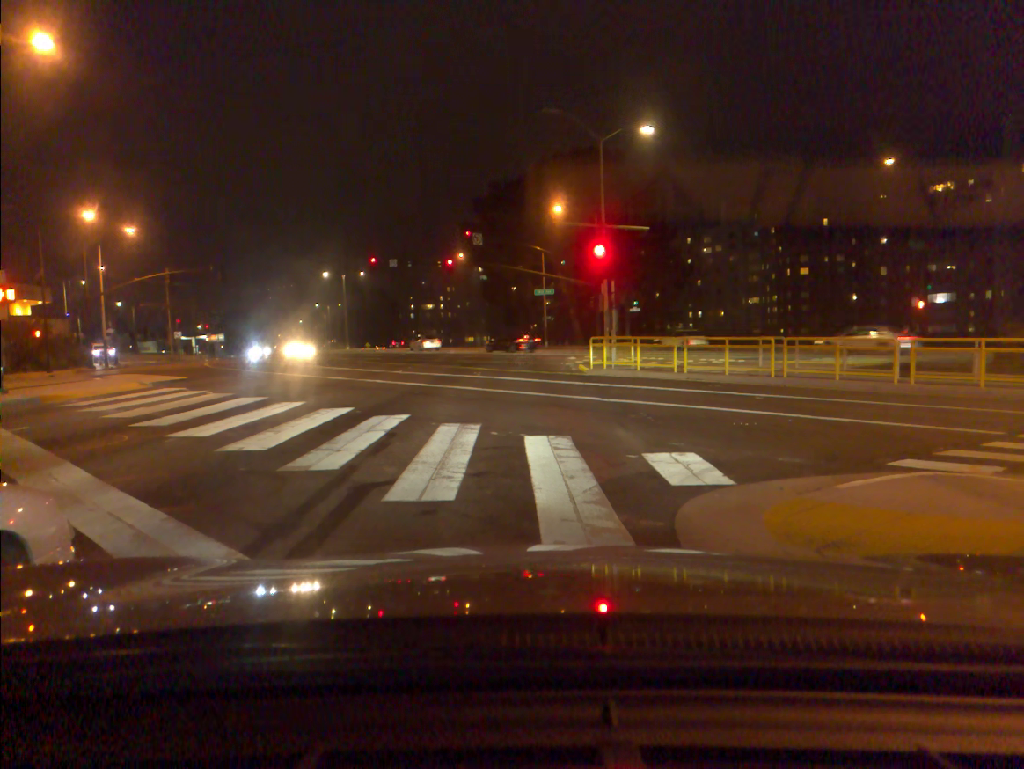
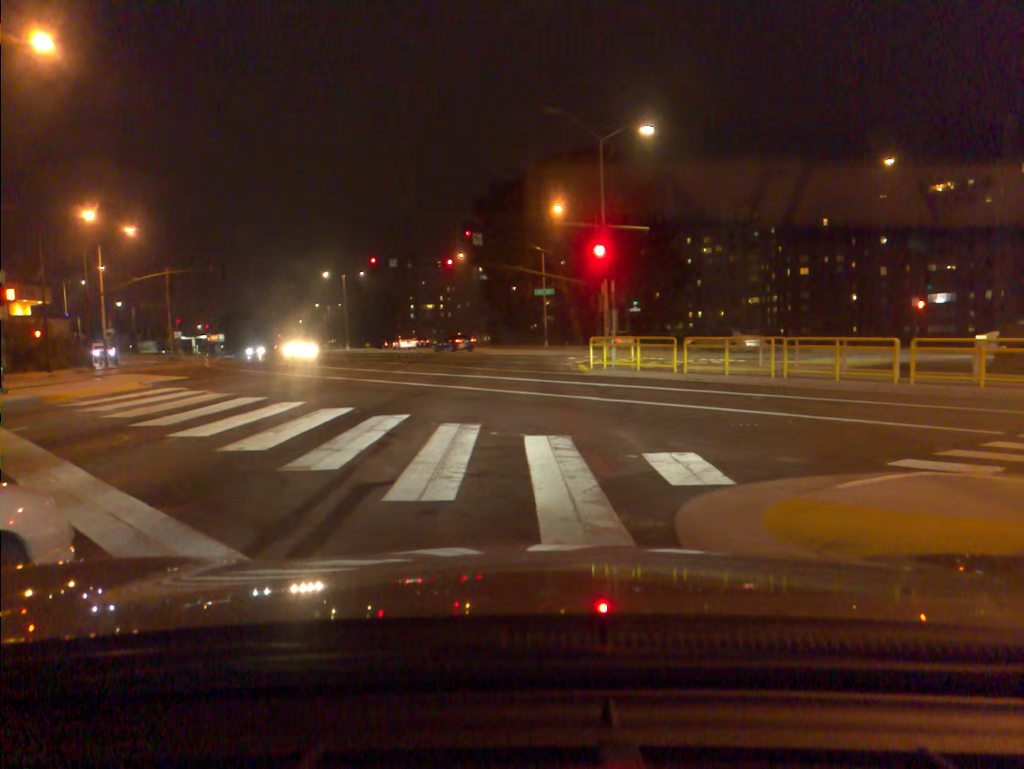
(0.0, 0.0) m; 0°
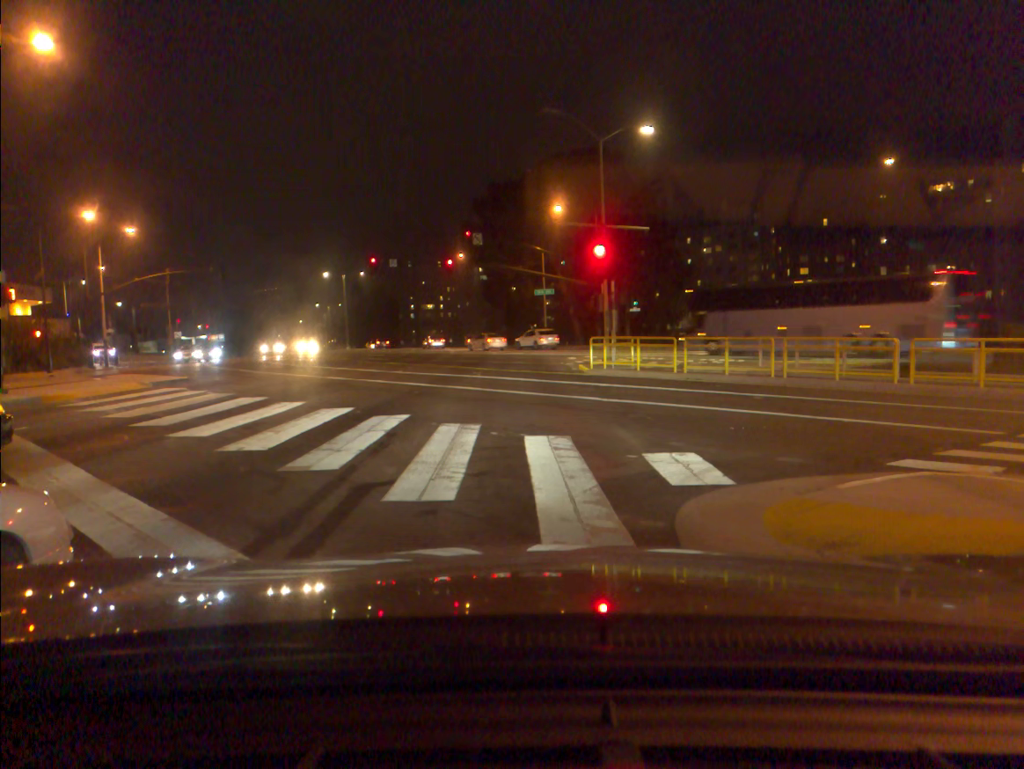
(0.0, 0.0) m; 0°
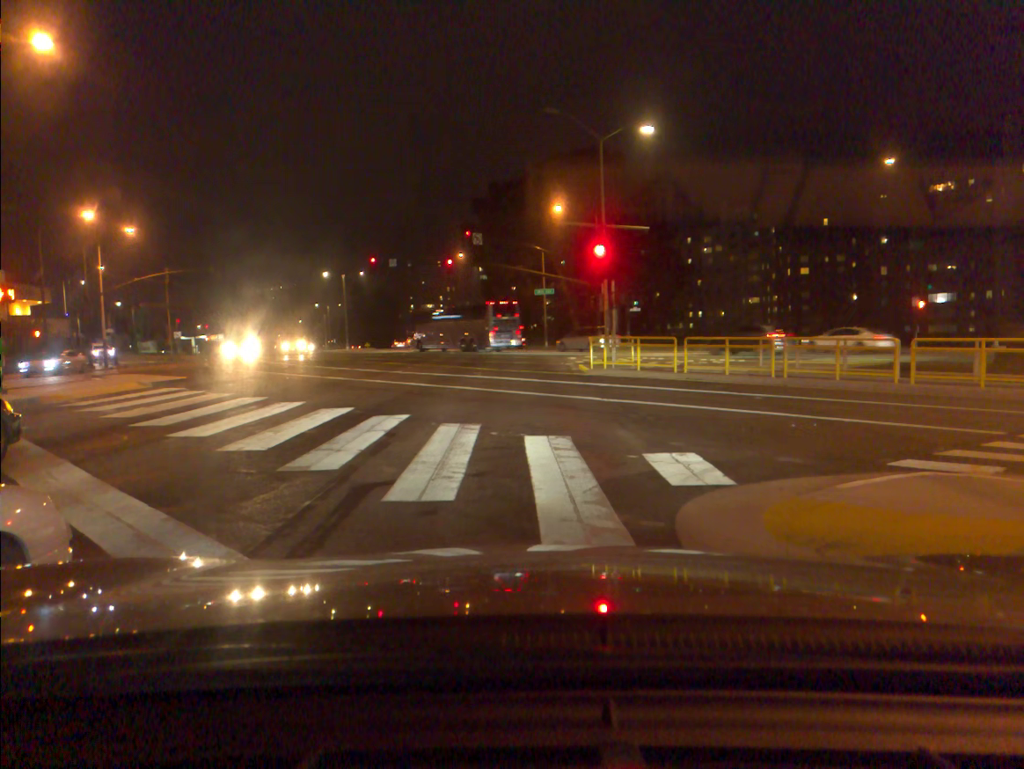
(0.0, 0.0) m; 0°
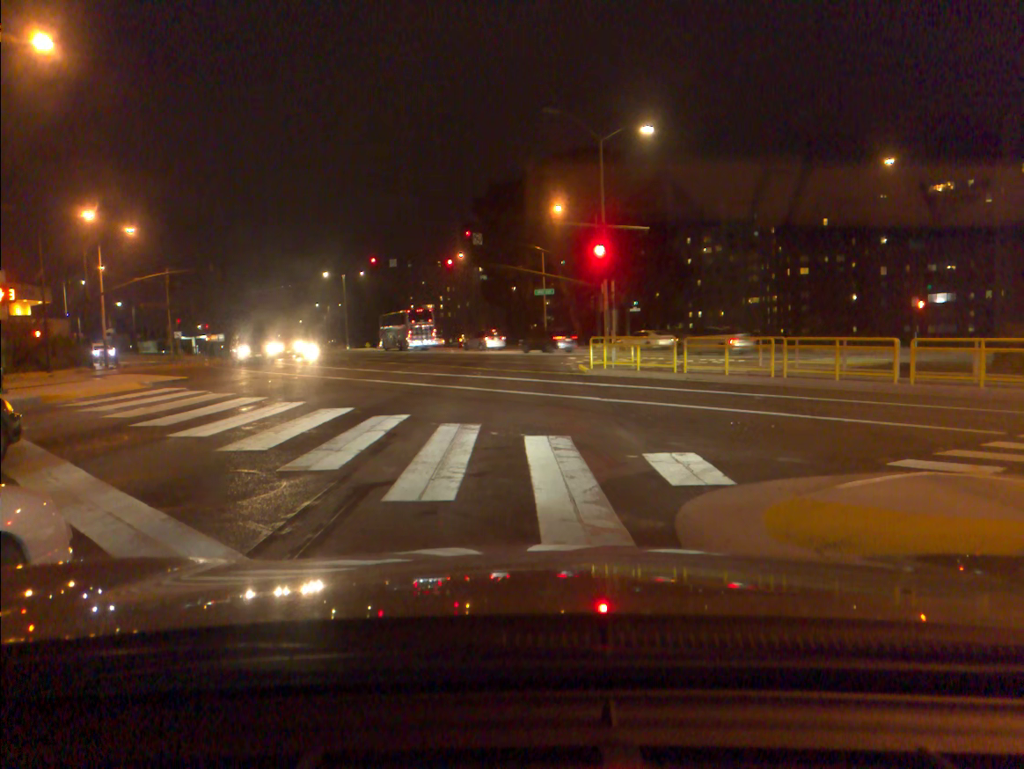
(0.0, 0.0) m; 0°
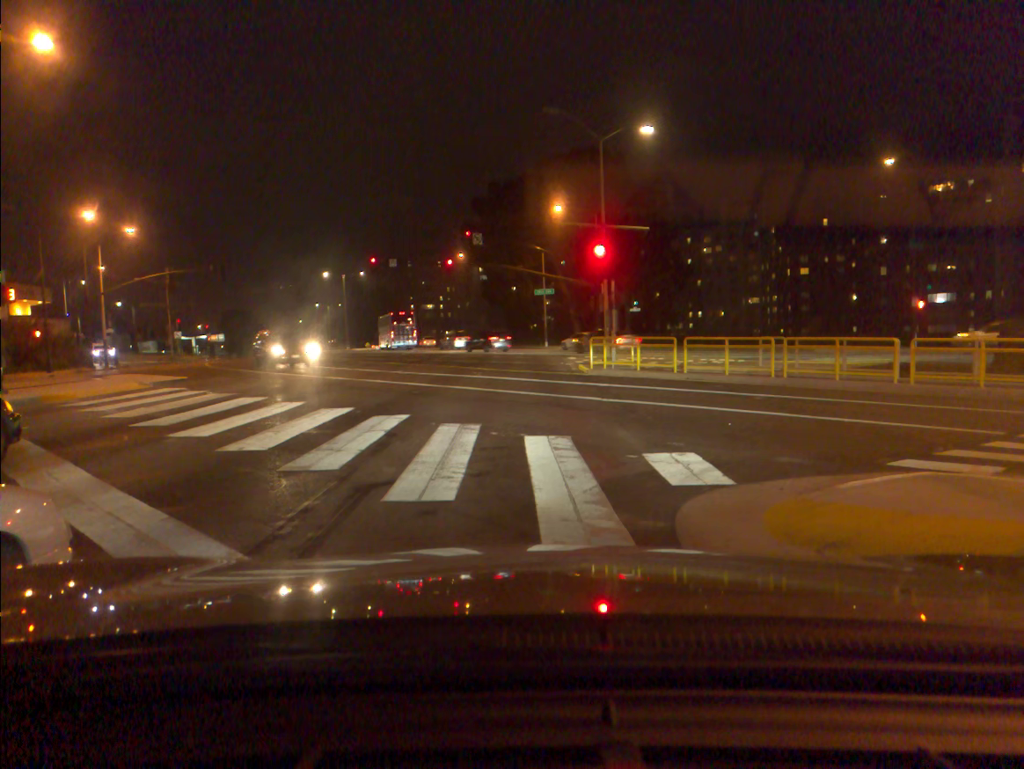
(0.0, 0.0) m; 0°
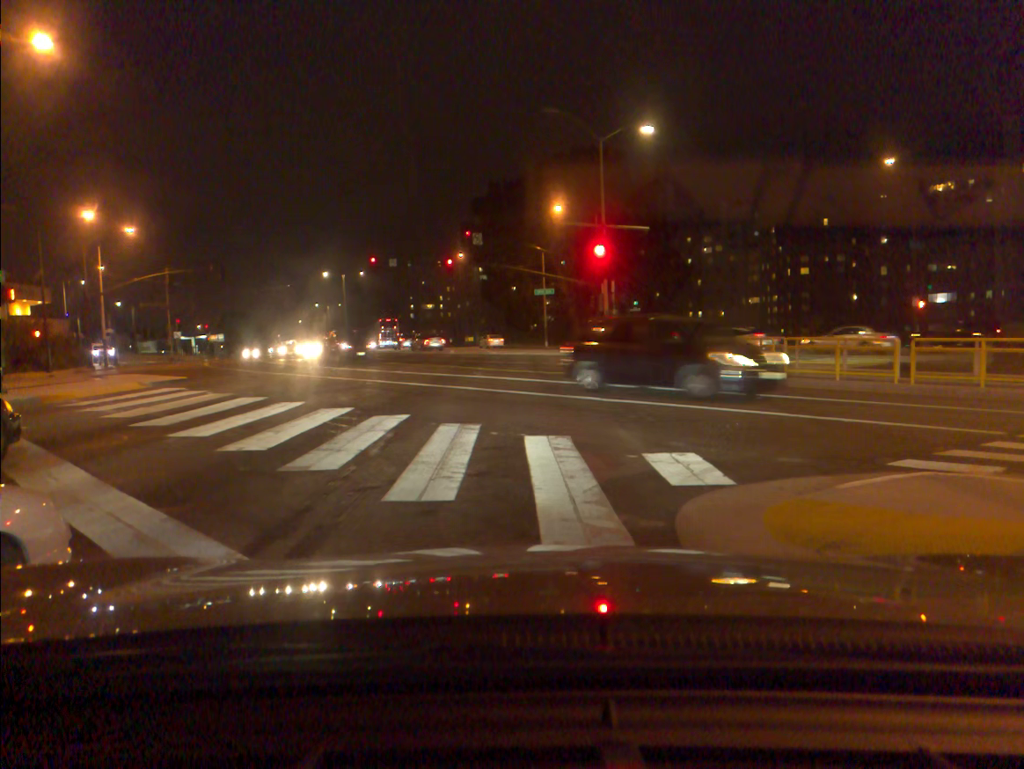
(0.0, 0.0) m; 0°
